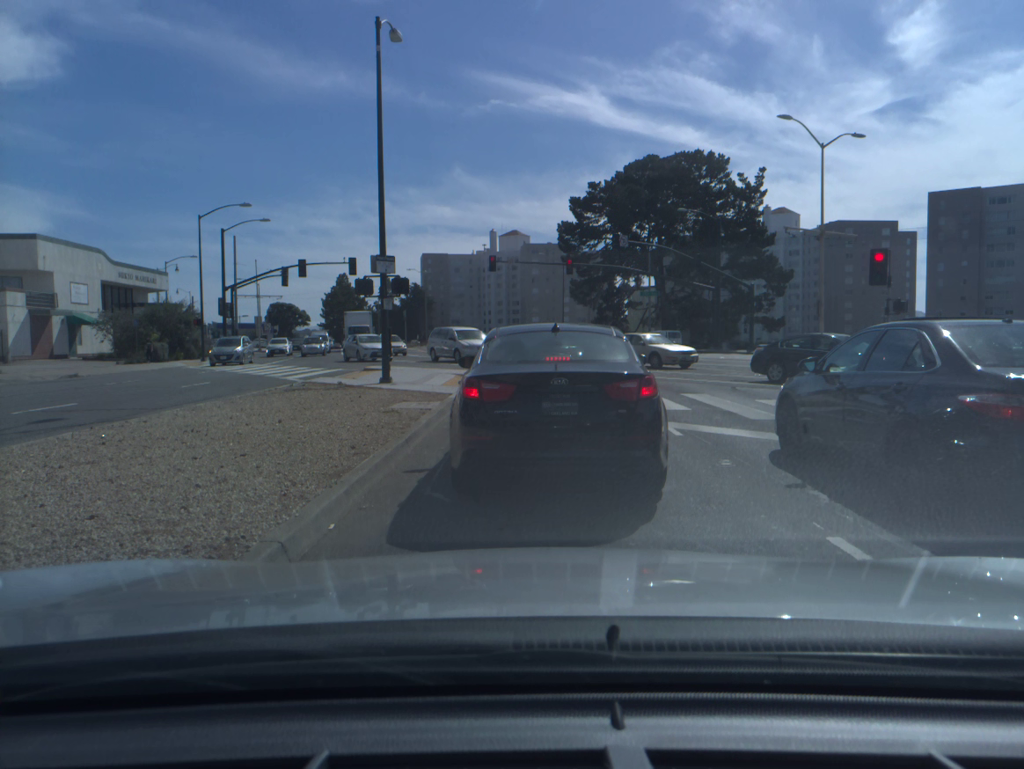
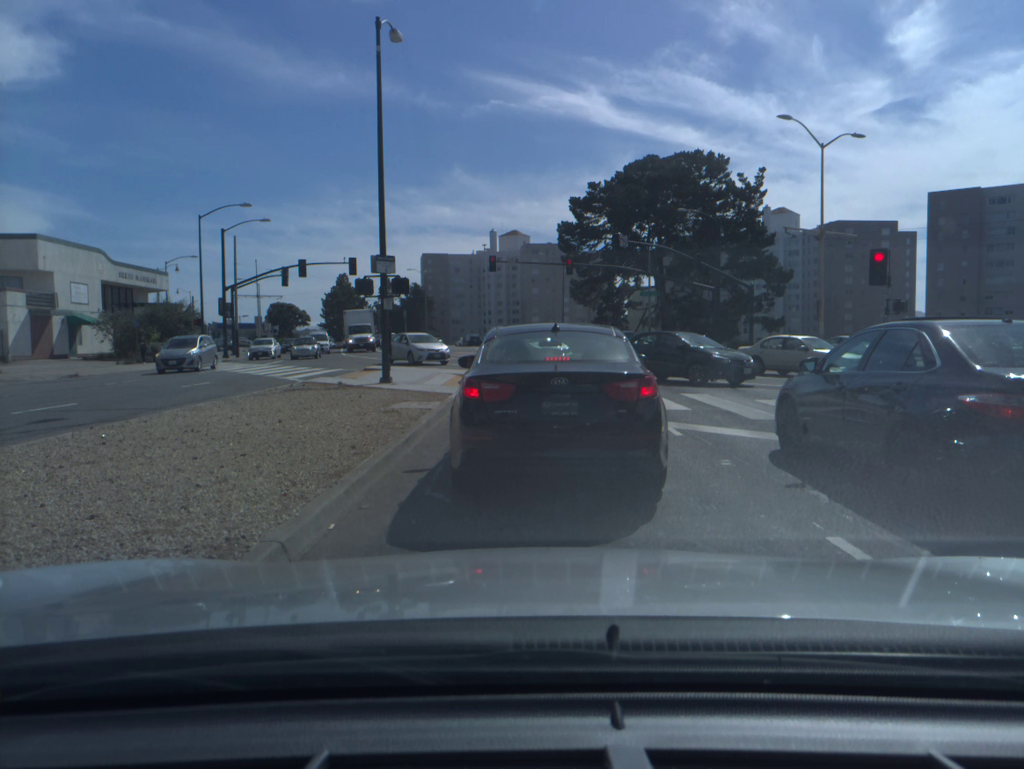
(0.0, 0.0) m; 0°
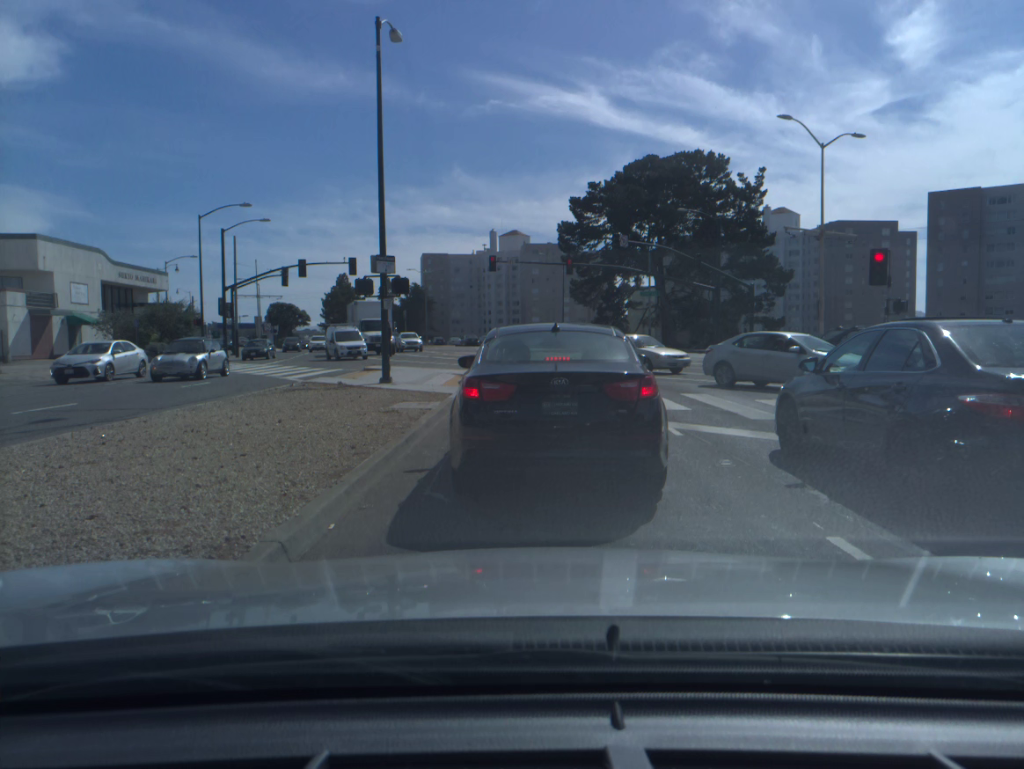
(0.0, 0.0) m; 0°
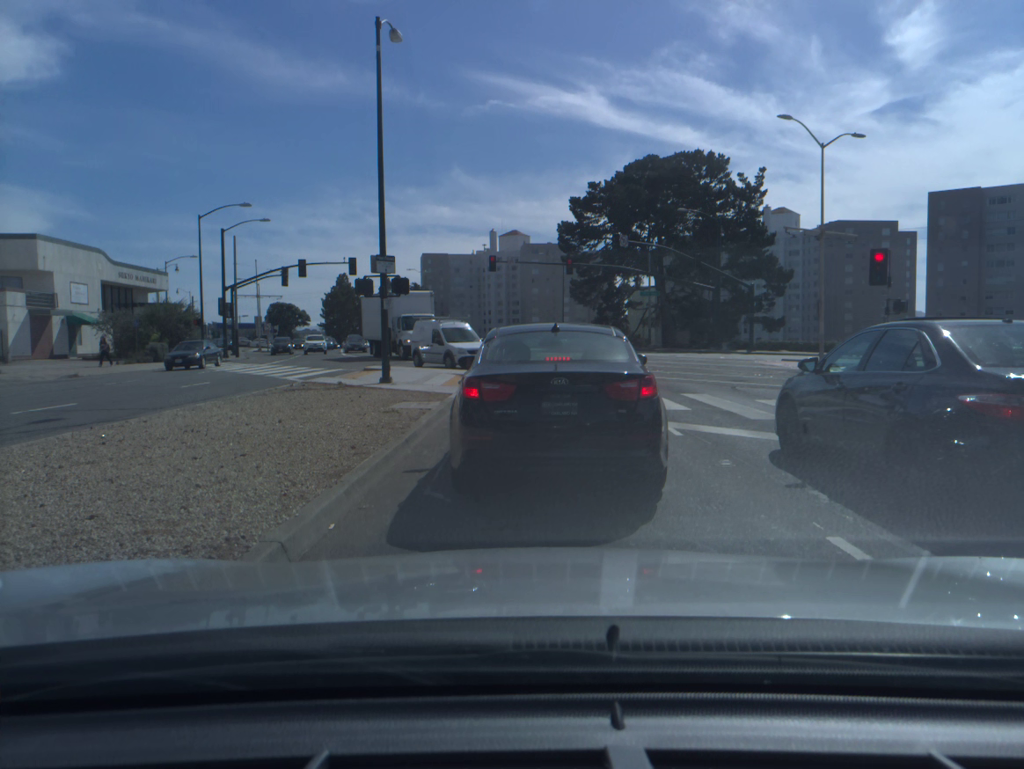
(0.0, 0.0) m; 0°
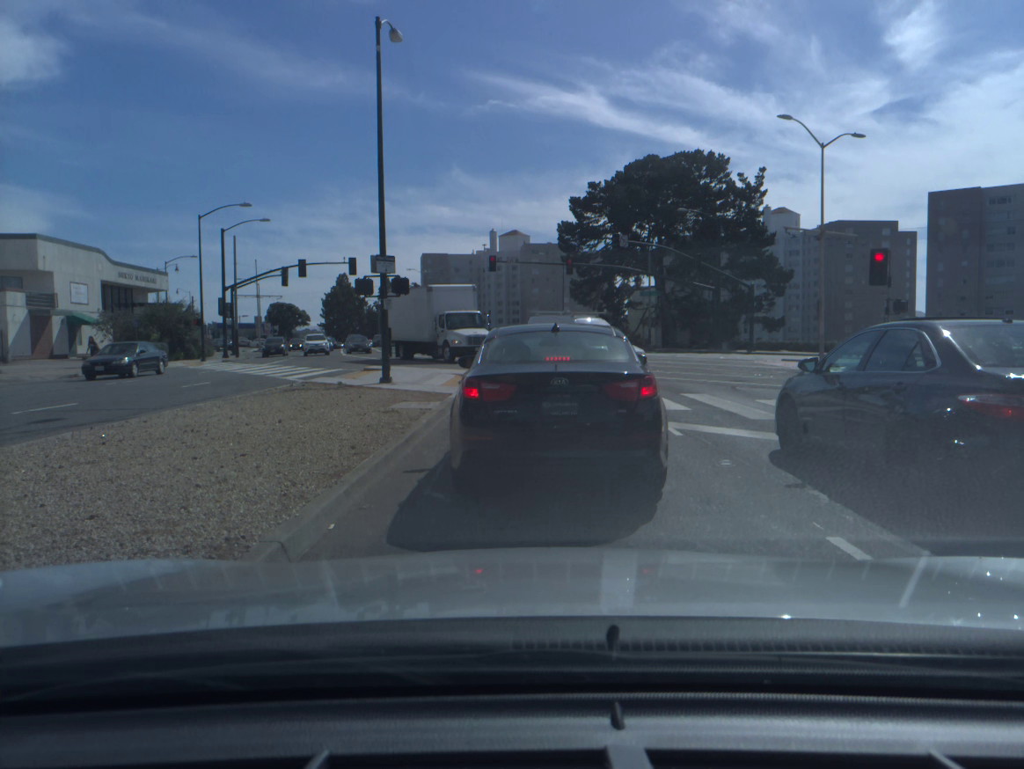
(0.0, 0.0) m; 0°
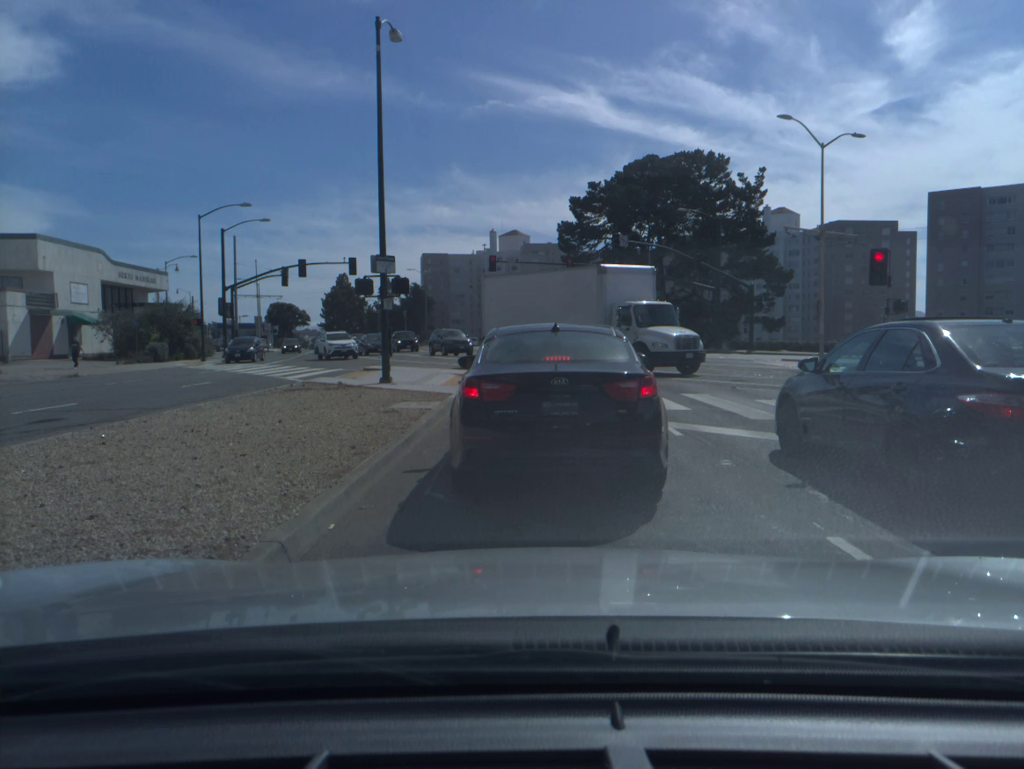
(0.0, 0.0) m; 0°
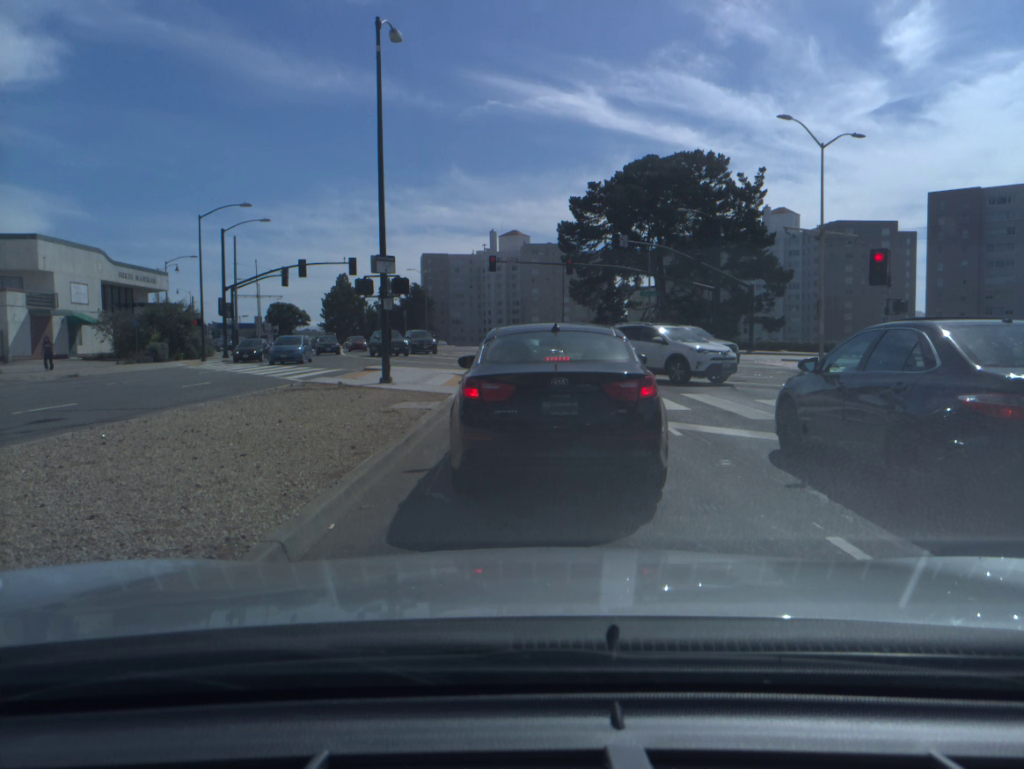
(0.0, 0.0) m; 0°
